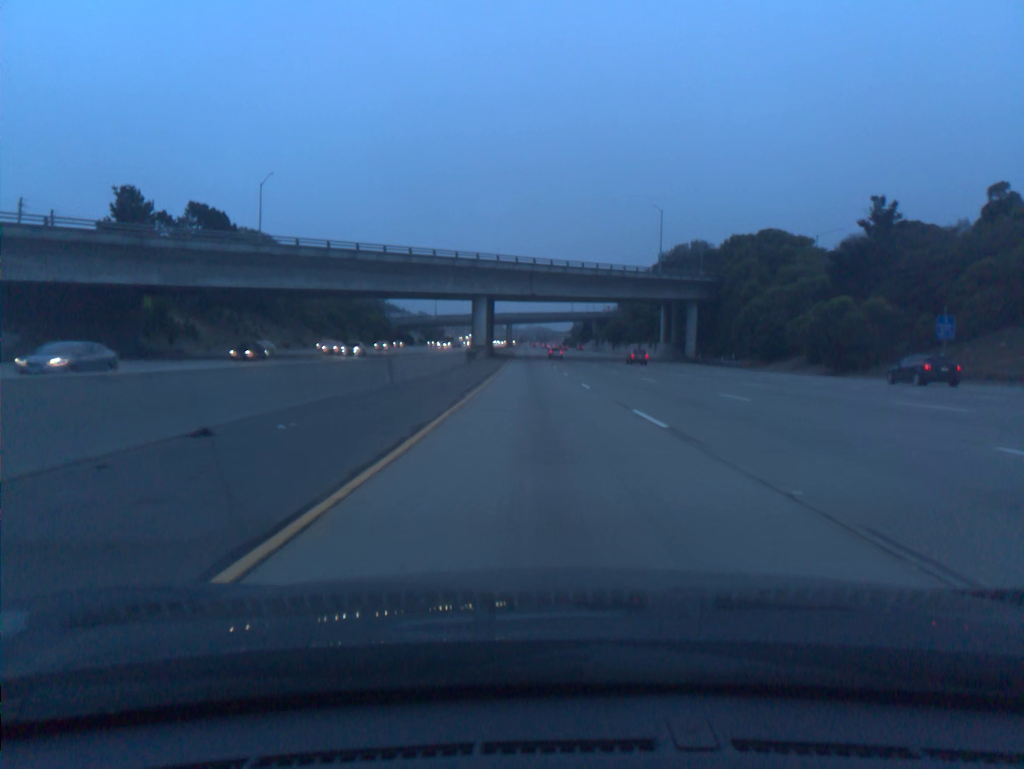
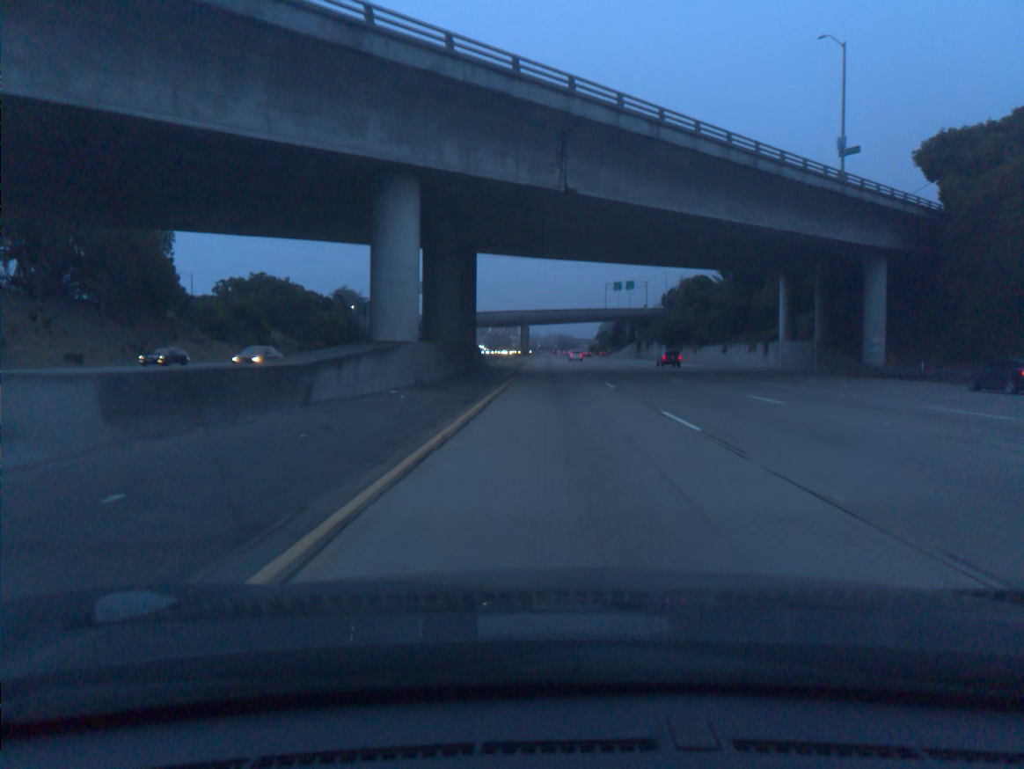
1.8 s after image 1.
(-1.2, +59.0) m; -2°
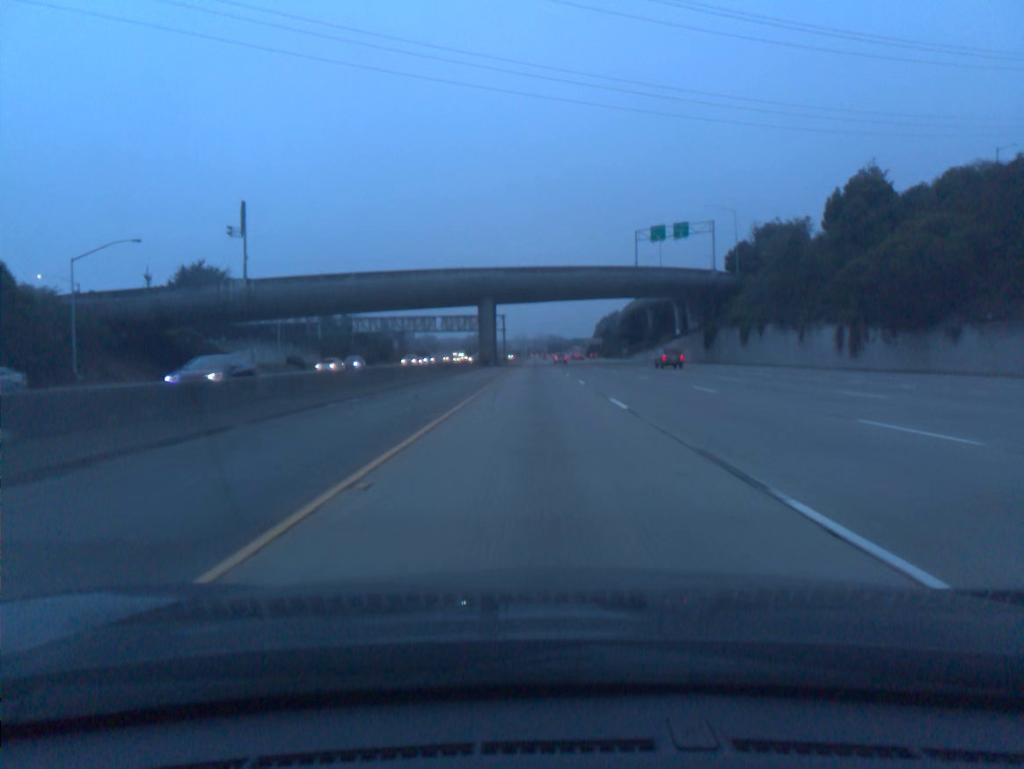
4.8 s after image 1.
(+1.1, +97.5) m; +1°
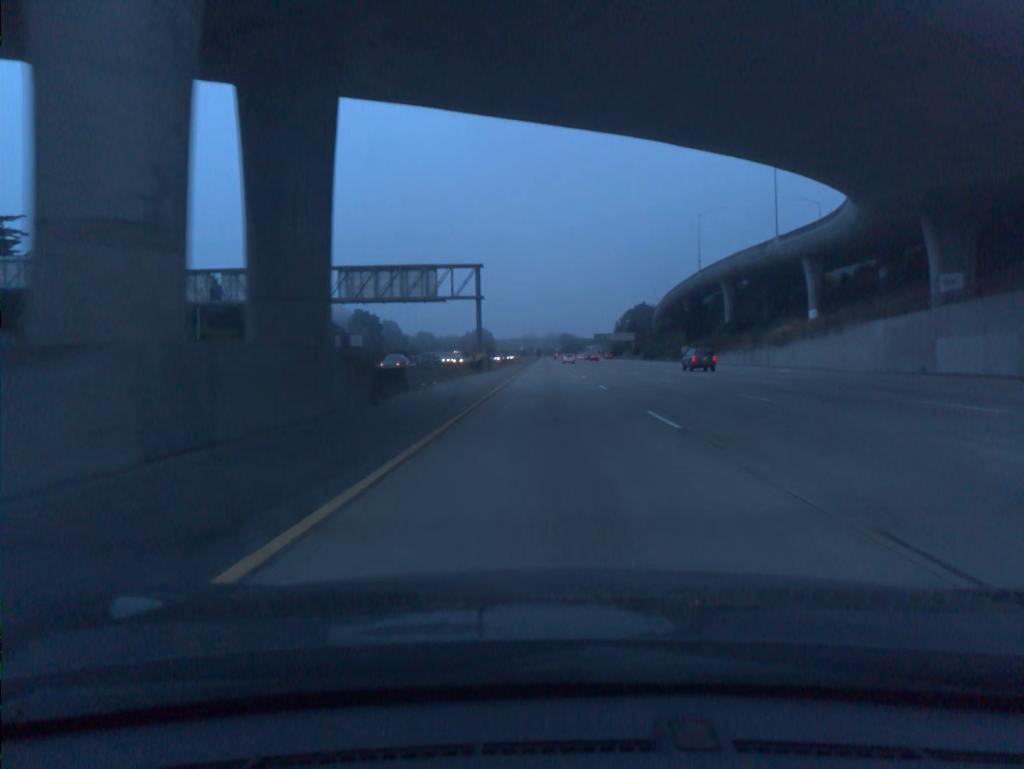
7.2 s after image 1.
(-0.7, +77.8) m; -1°
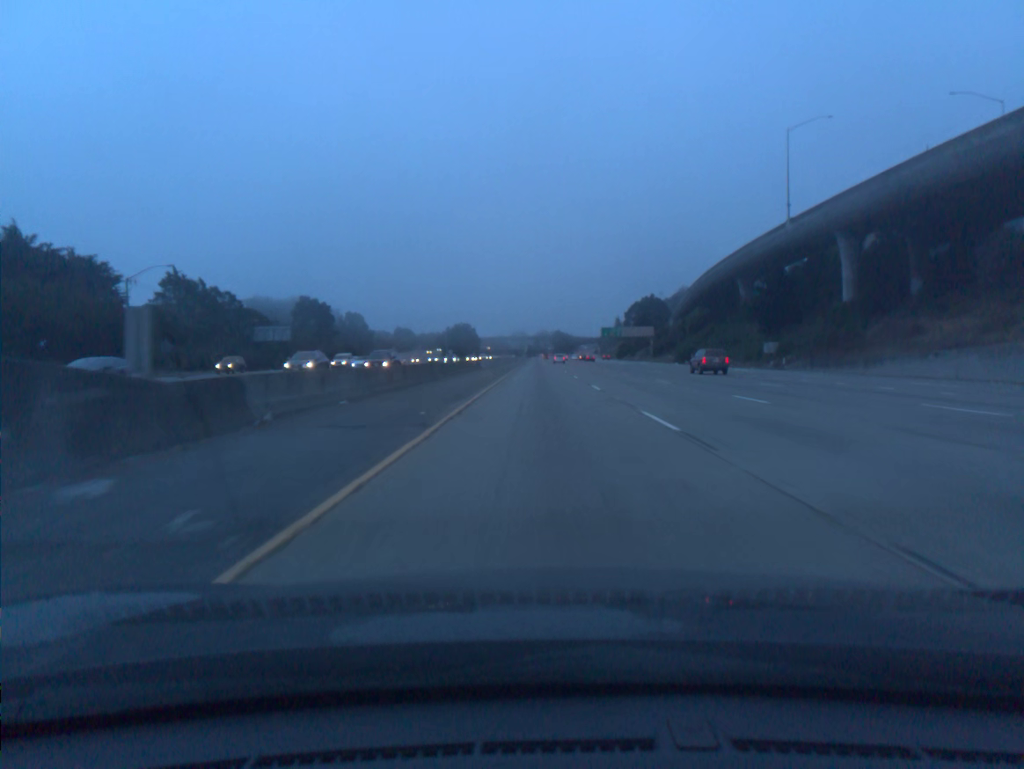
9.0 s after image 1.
(+0.3, +58.7) m; +1°
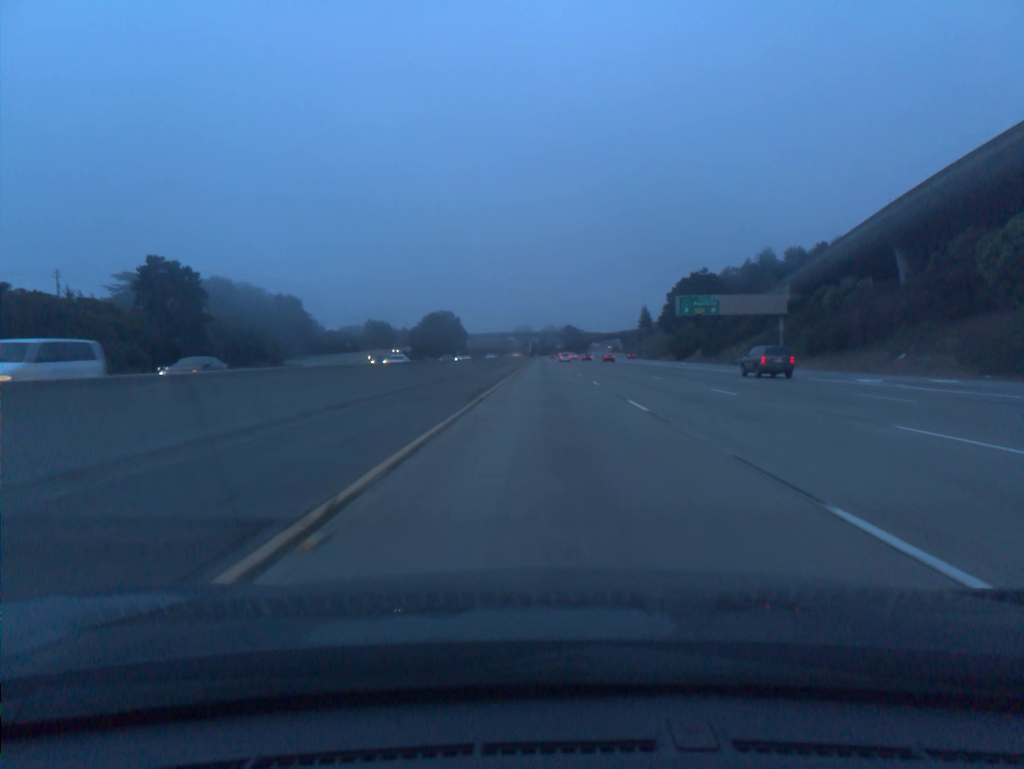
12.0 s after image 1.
(-0.5, +98.1) m; 0°
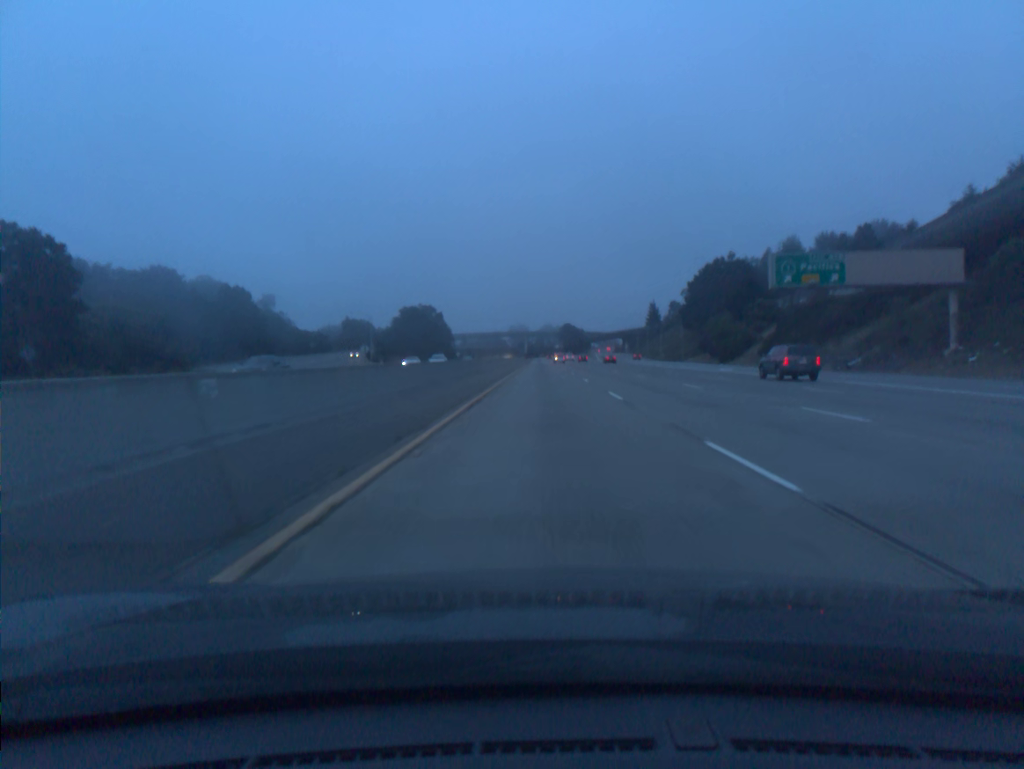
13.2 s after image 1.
(+0.1, +39.2) m; 0°
